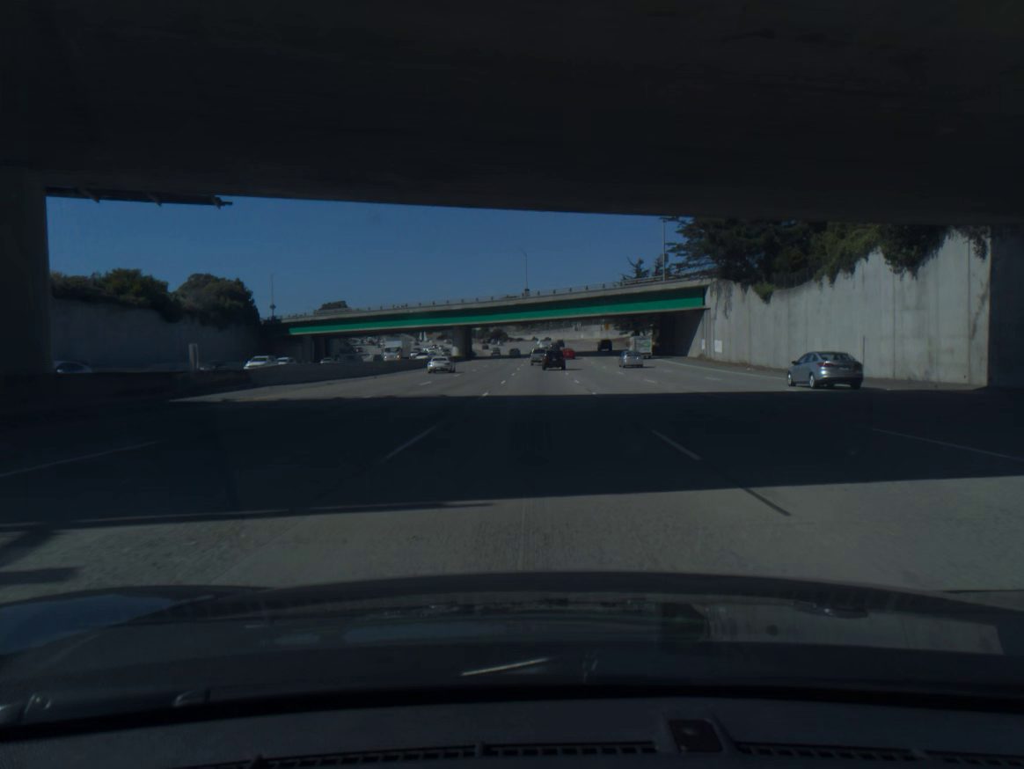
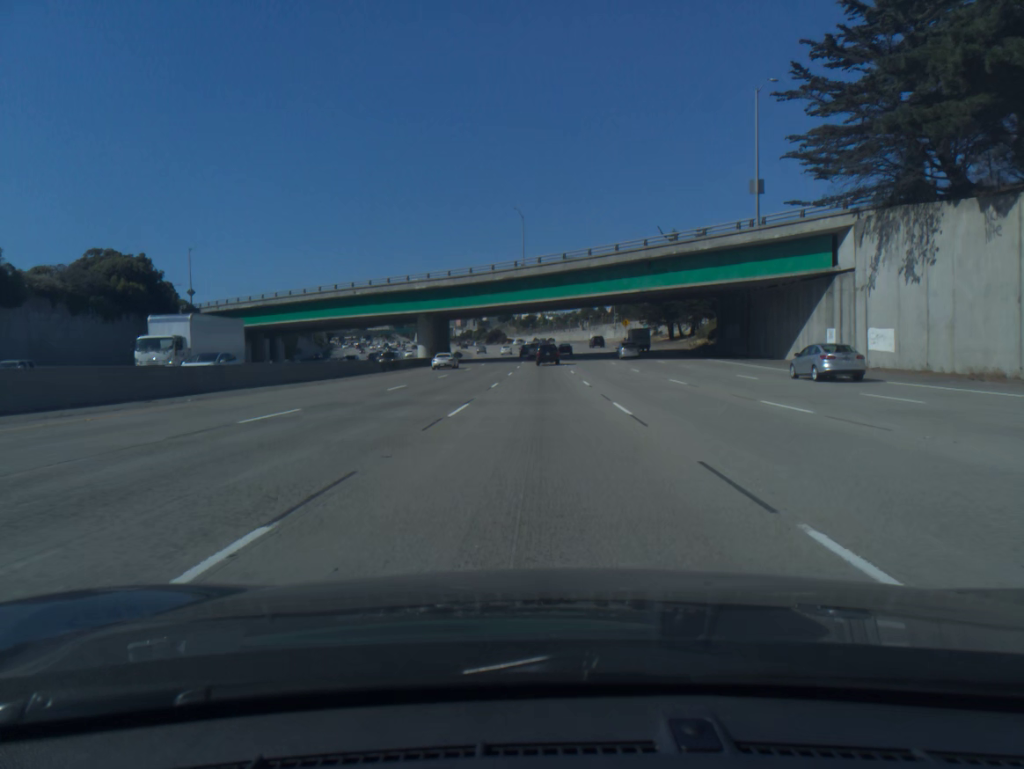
(-0.1, +36.0) m; 0°
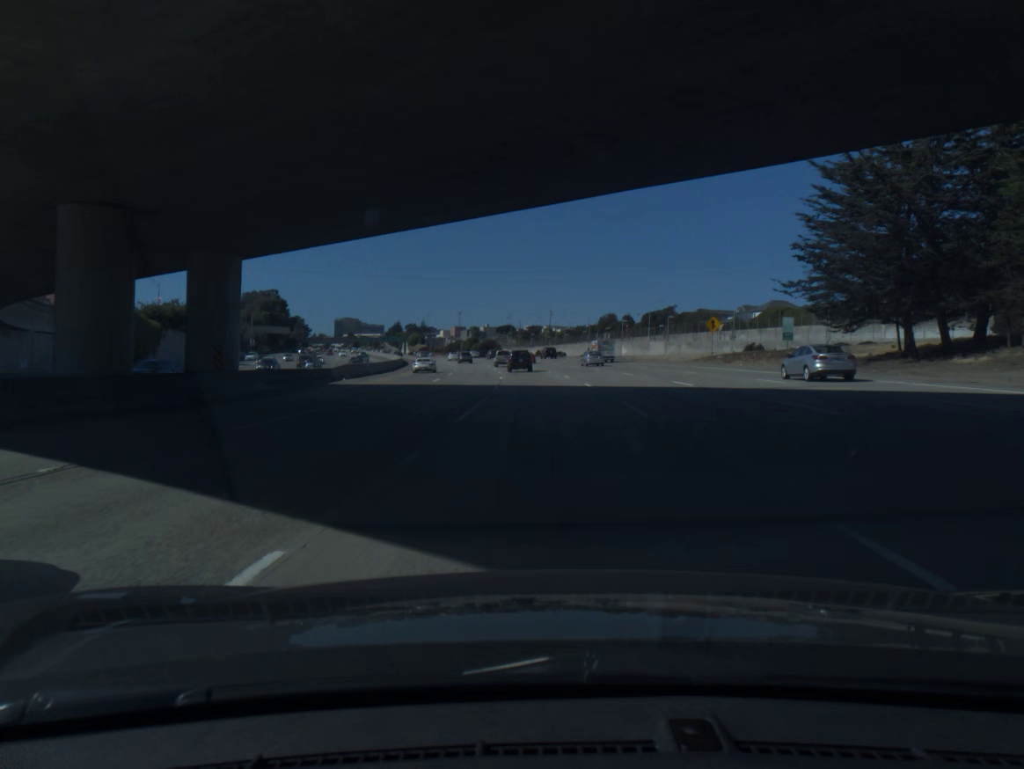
(-0.2, +72.0) m; 0°
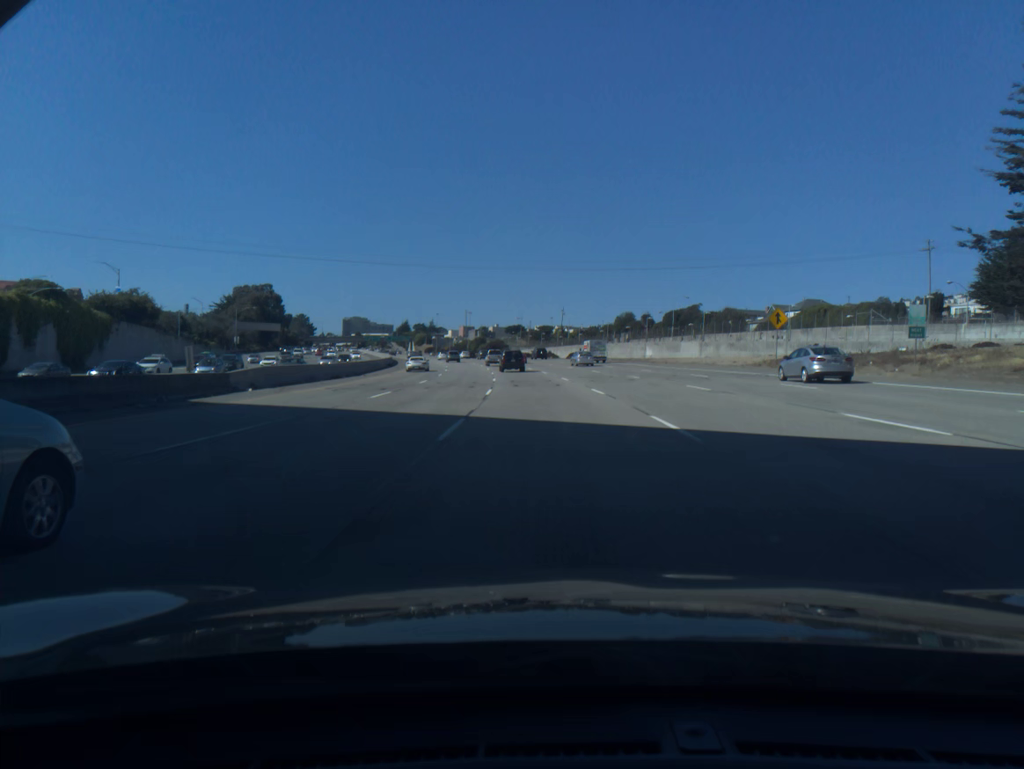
(-0.1, +17.8) m; -1°
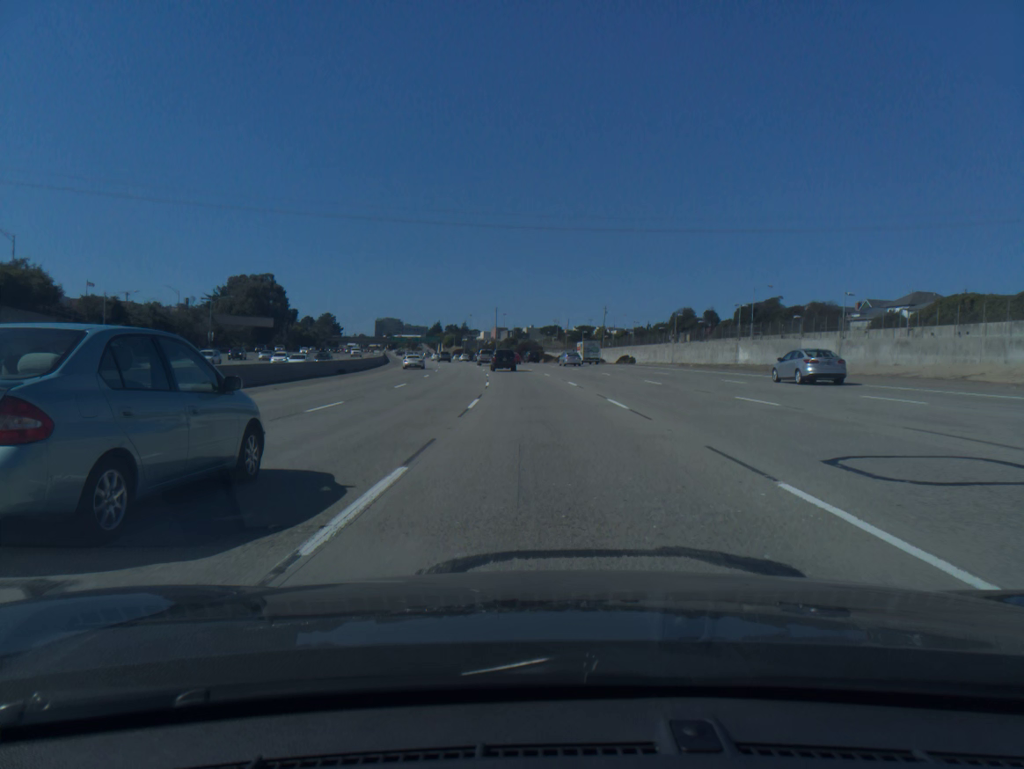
(-0.7, +35.4) m; -2°
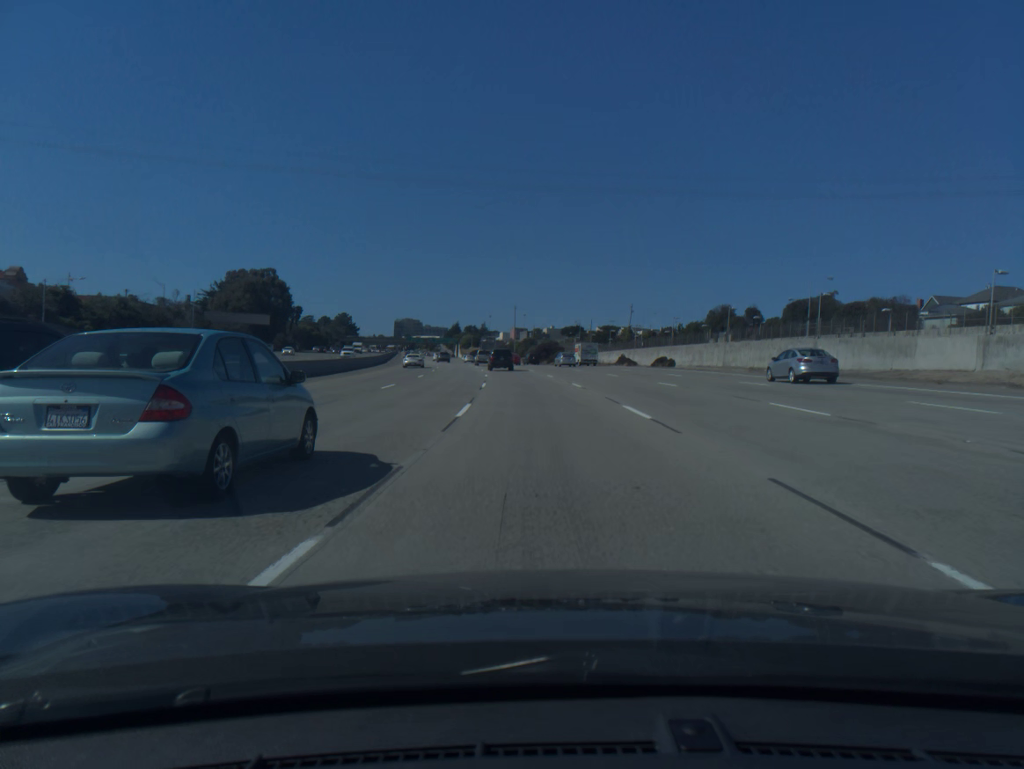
(-0.2, +17.5) m; -2°
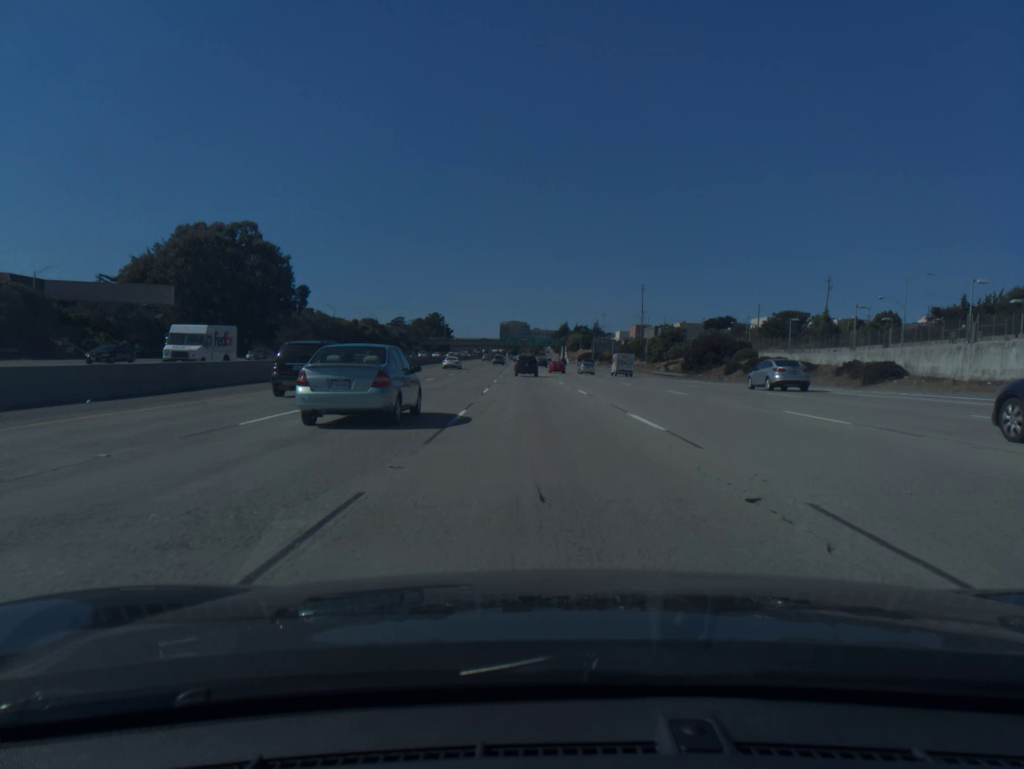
(-6.0, +86.8) m; -8°
